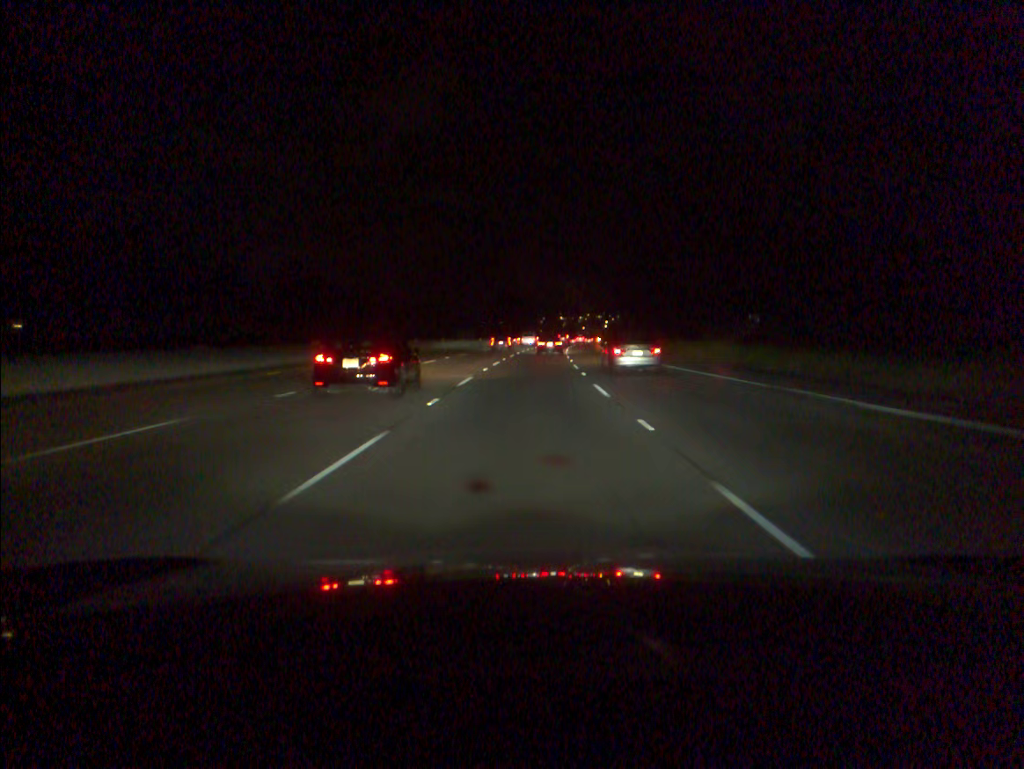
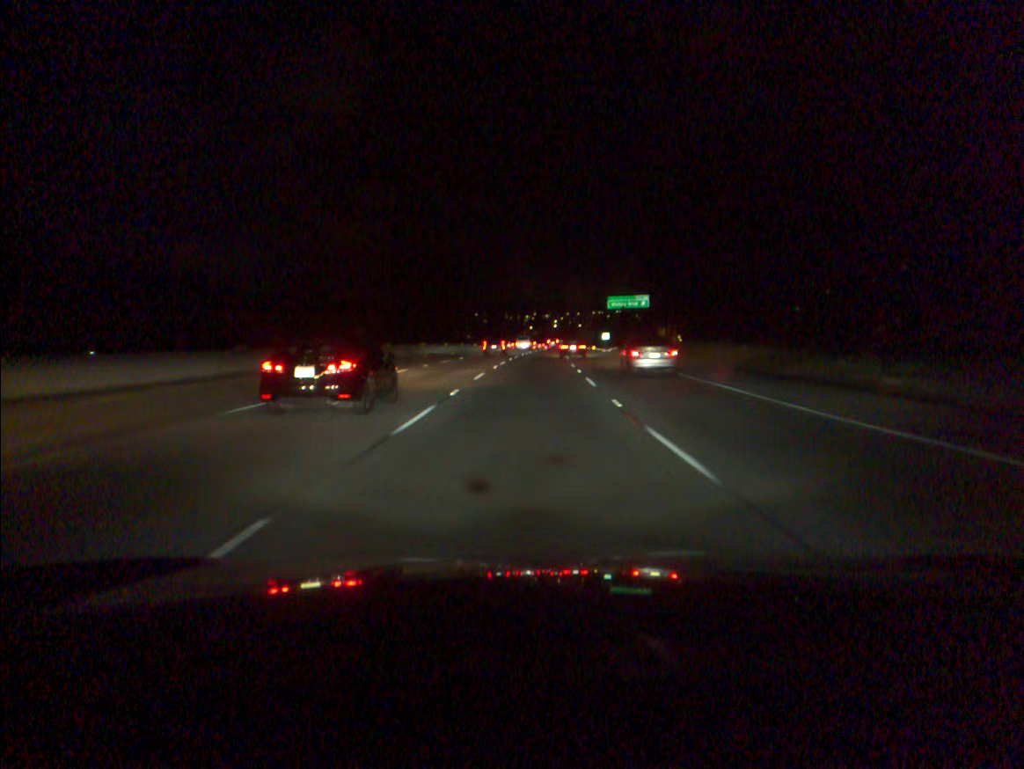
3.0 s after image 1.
(+2.8, +82.7) m; +4°
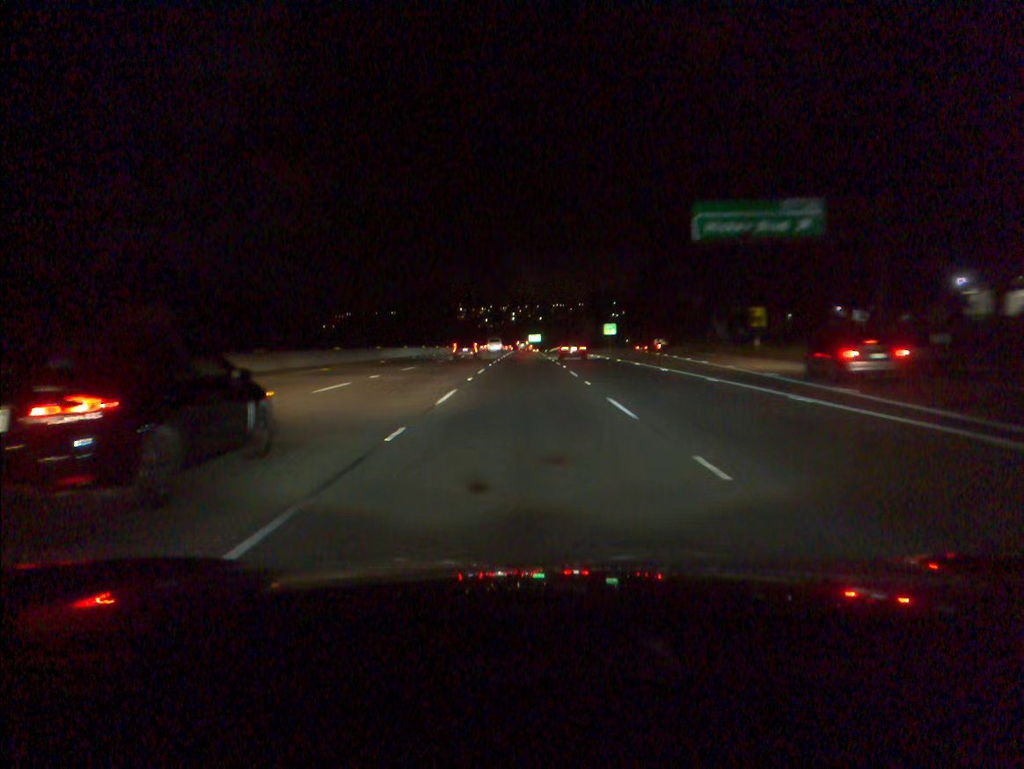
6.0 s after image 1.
(+2.5, +82.6) m; +3°
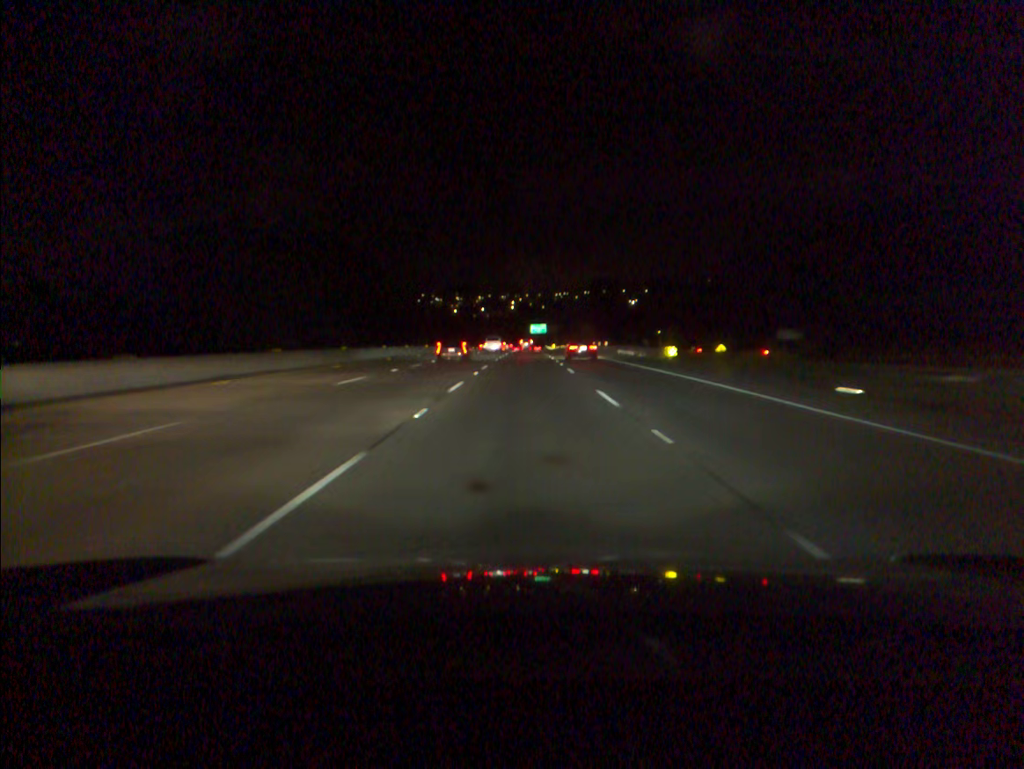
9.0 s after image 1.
(+0.1, +85.3) m; 0°
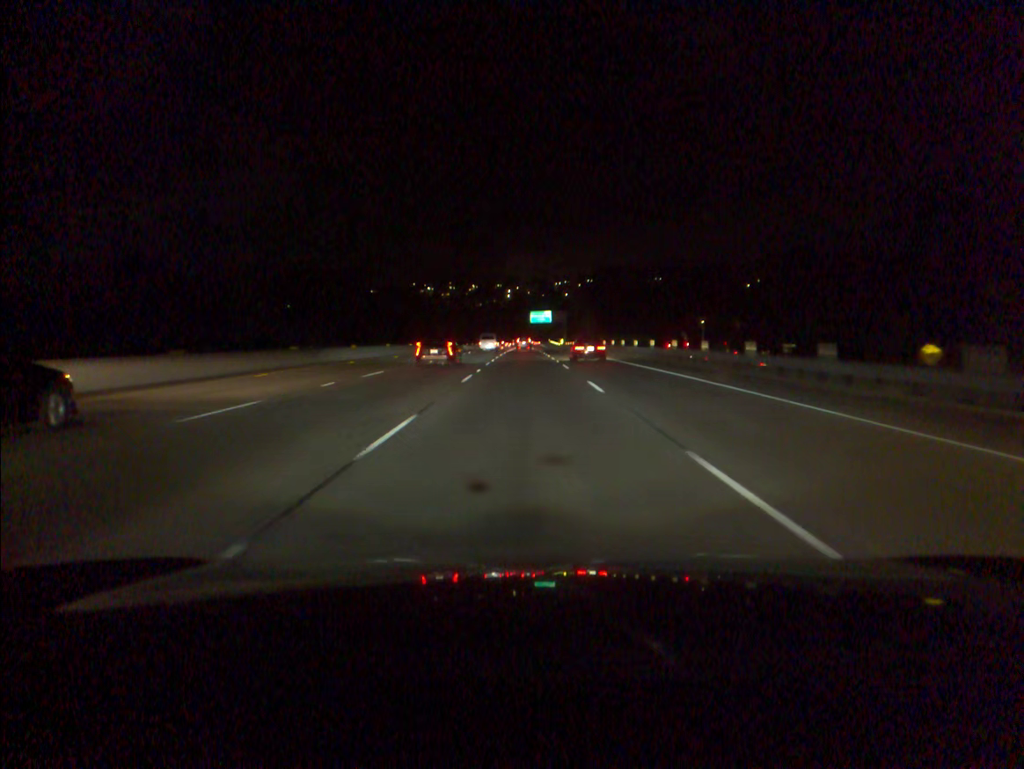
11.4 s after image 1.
(0.0, +69.3) m; 0°
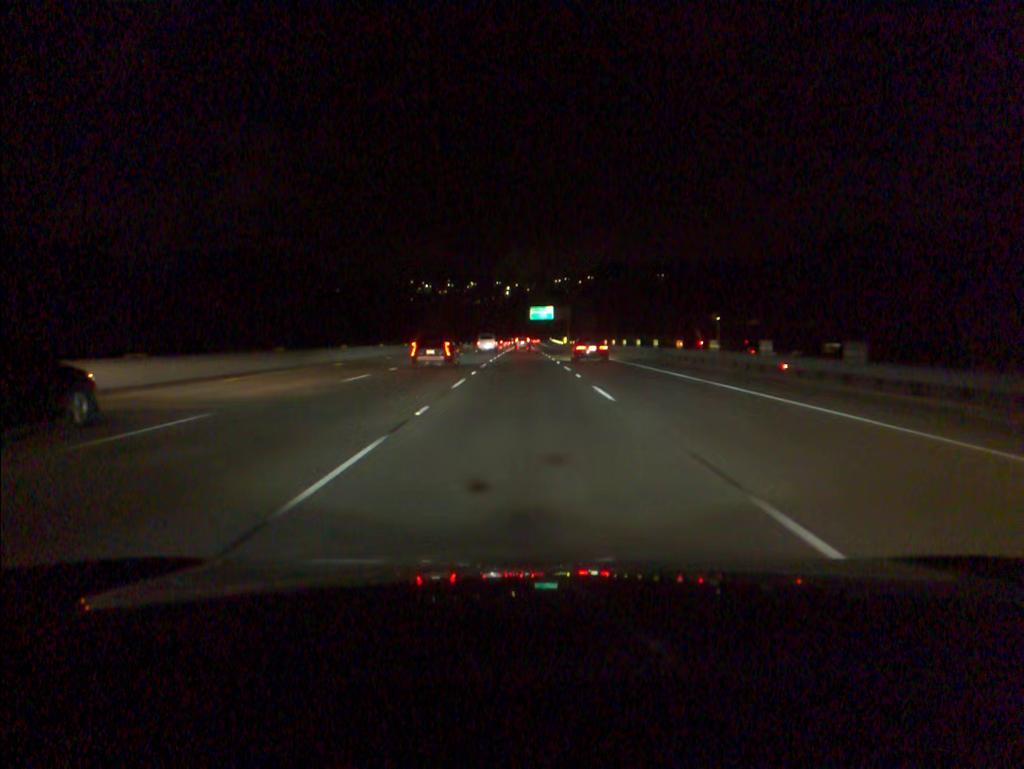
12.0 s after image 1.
(0.0, +17.3) m; 0°
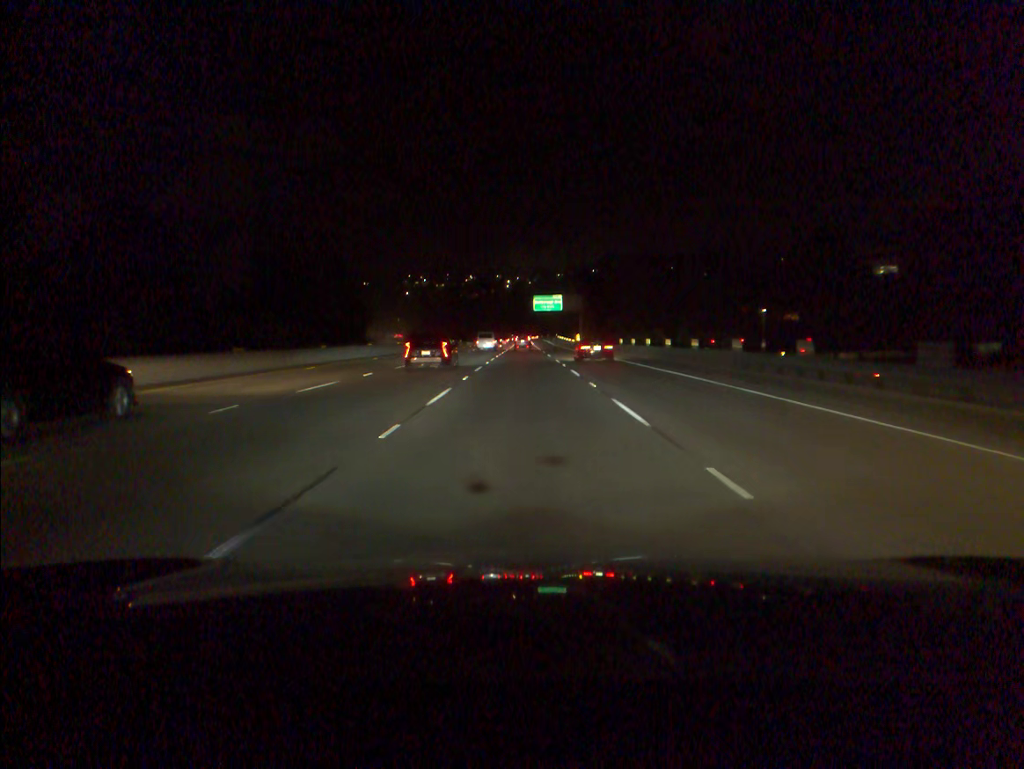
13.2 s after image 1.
(0.0, +34.4) m; 0°
